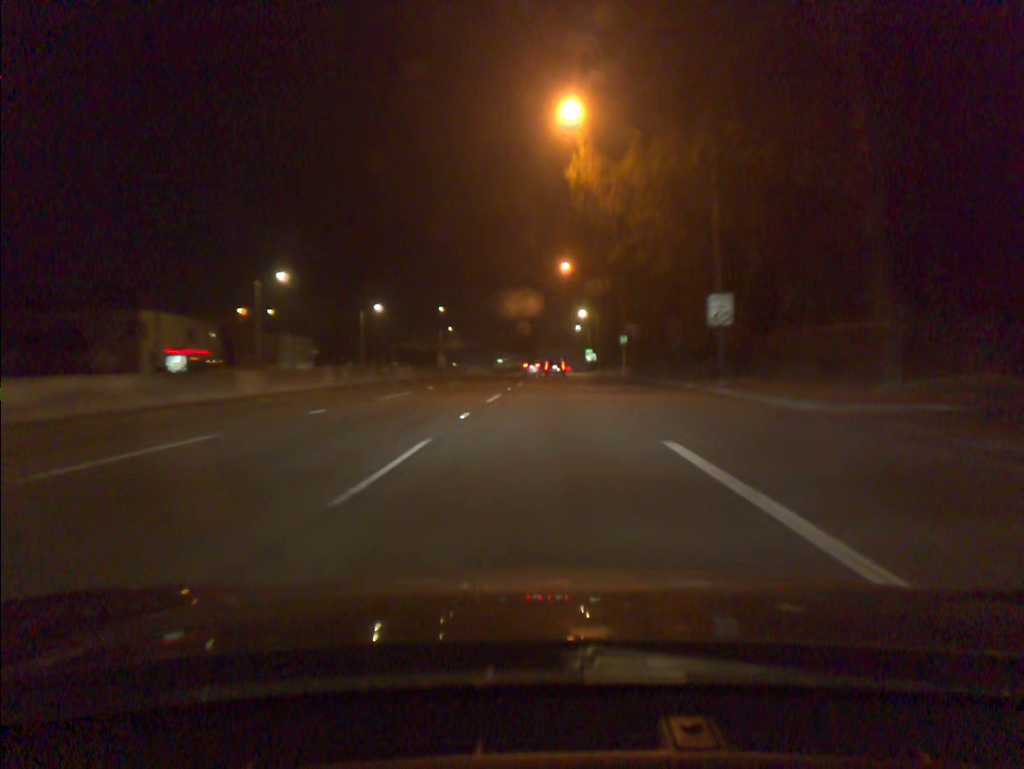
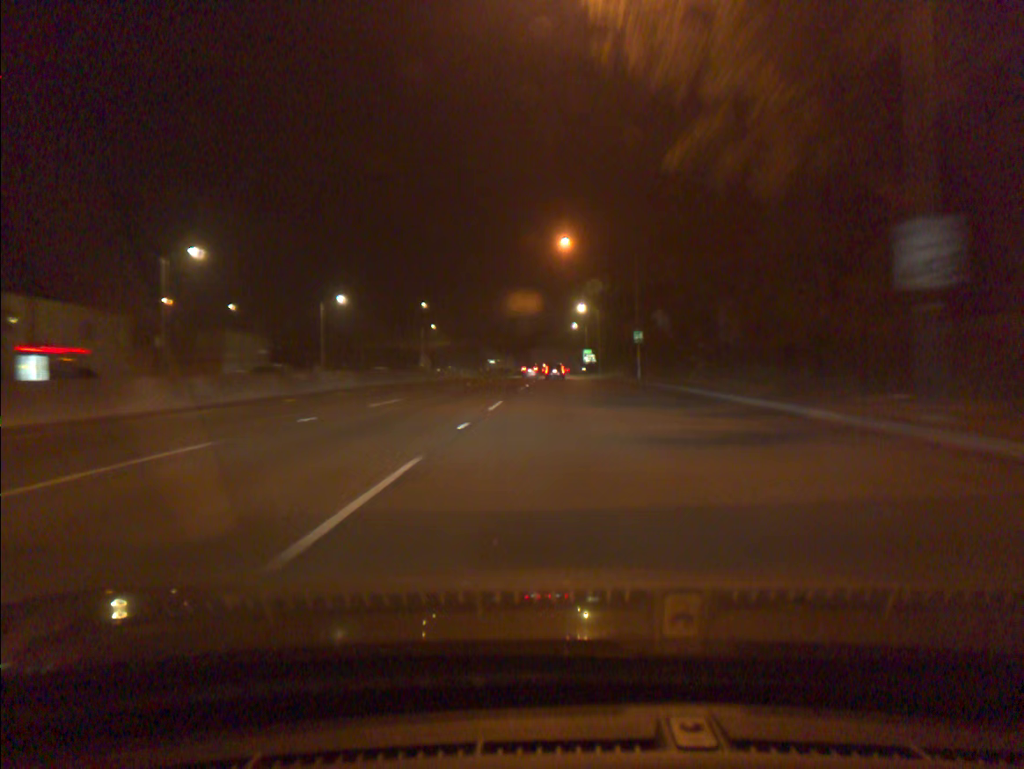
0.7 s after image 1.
(0.0, +16.0) m; 0°
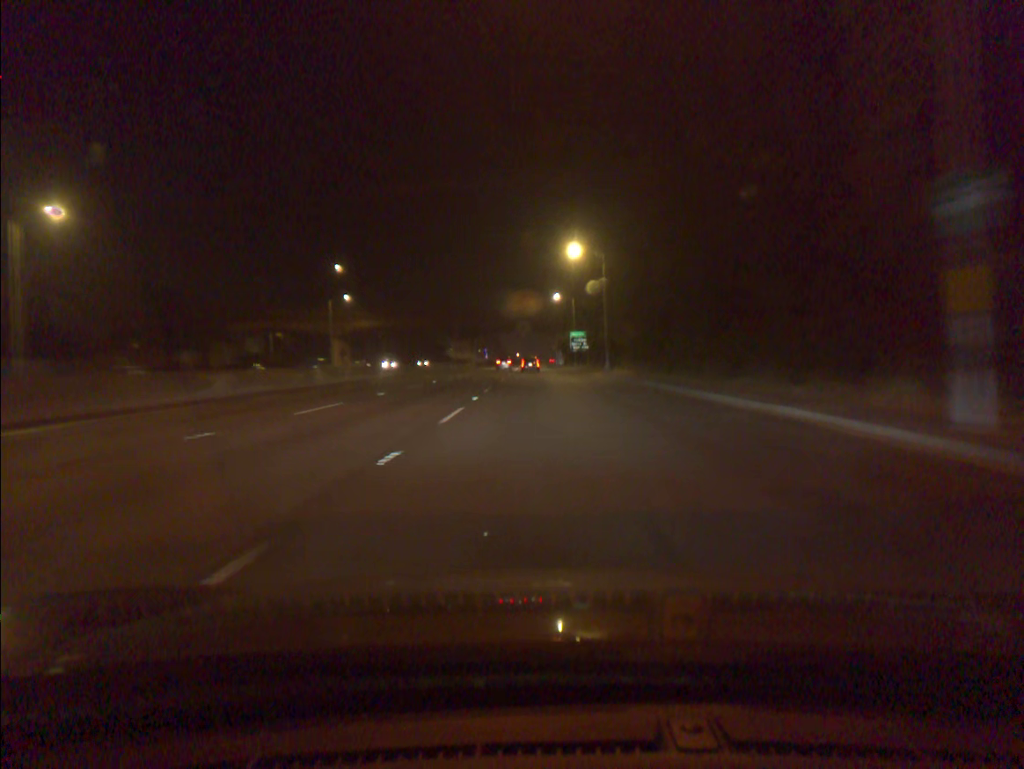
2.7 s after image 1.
(+1.1, +47.6) m; +2°
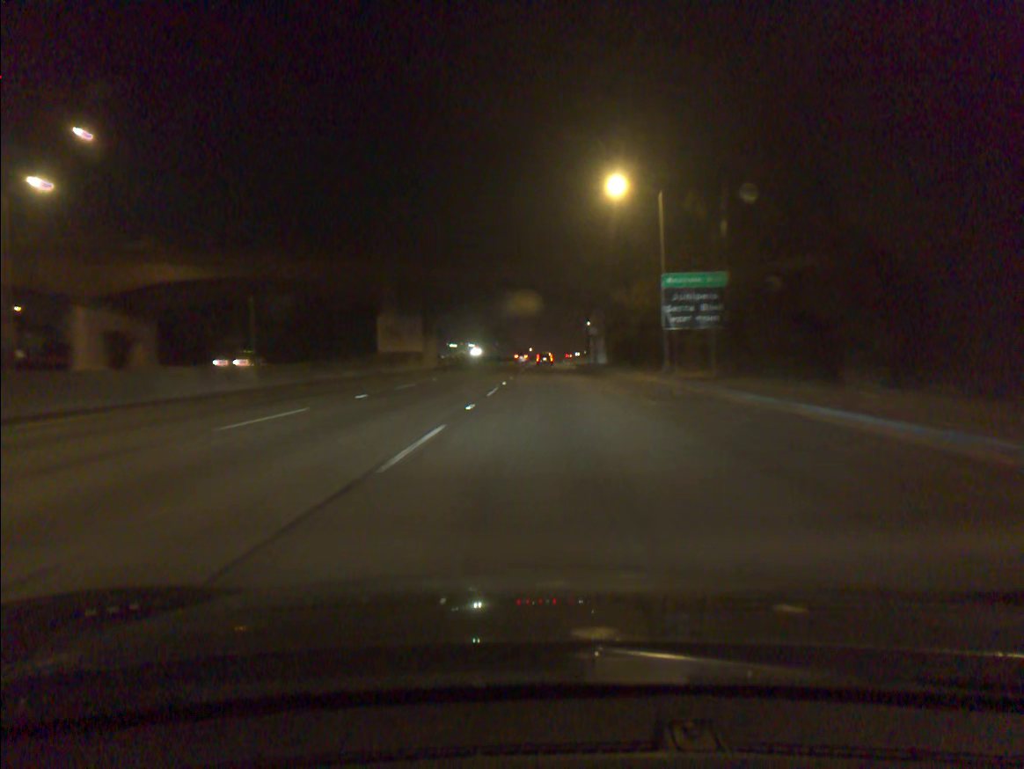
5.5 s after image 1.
(-0.9, +64.8) m; -1°
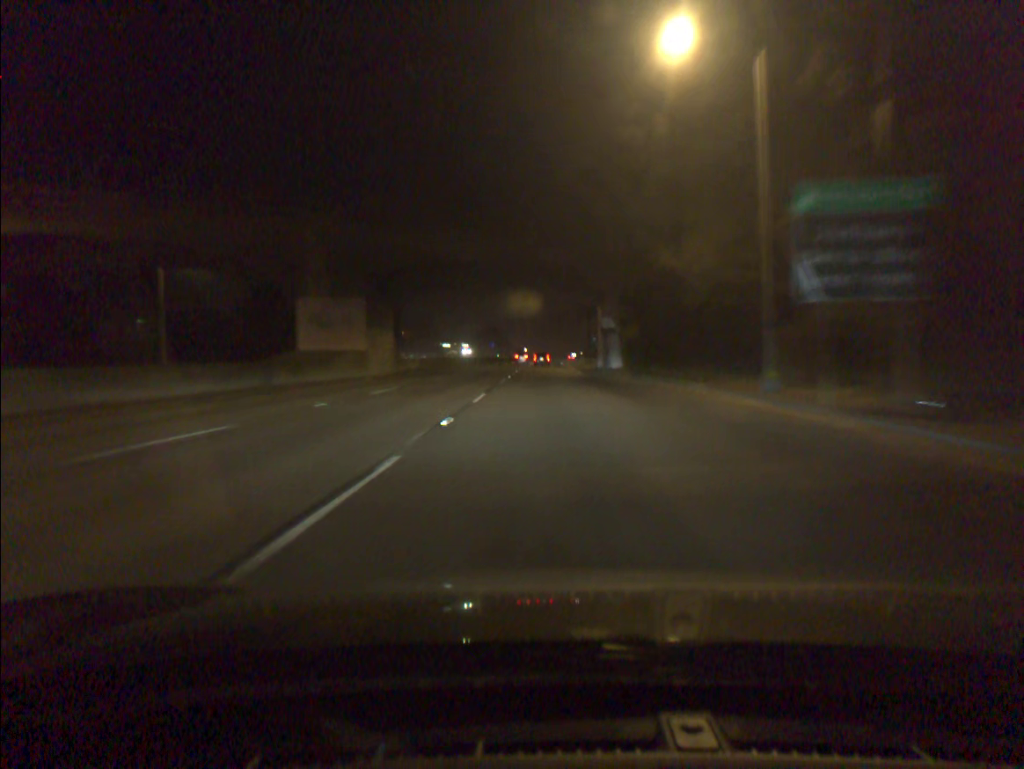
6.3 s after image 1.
(+0.1, +18.3) m; 0°
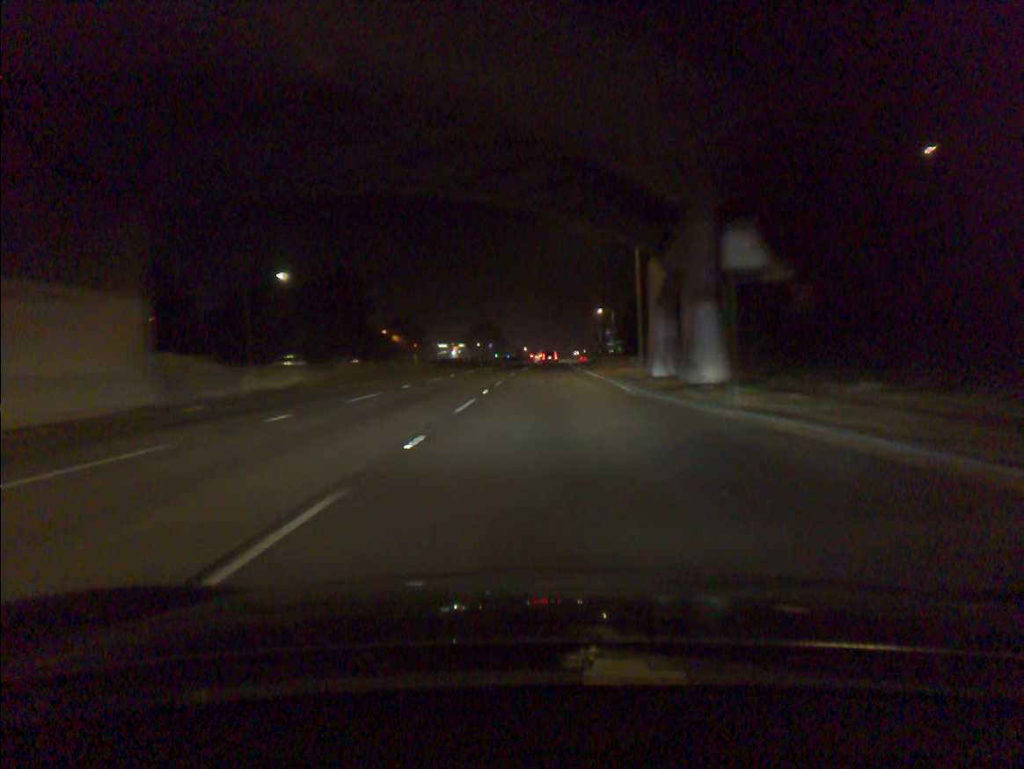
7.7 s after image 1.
(+0.1, +32.0) m; 0°
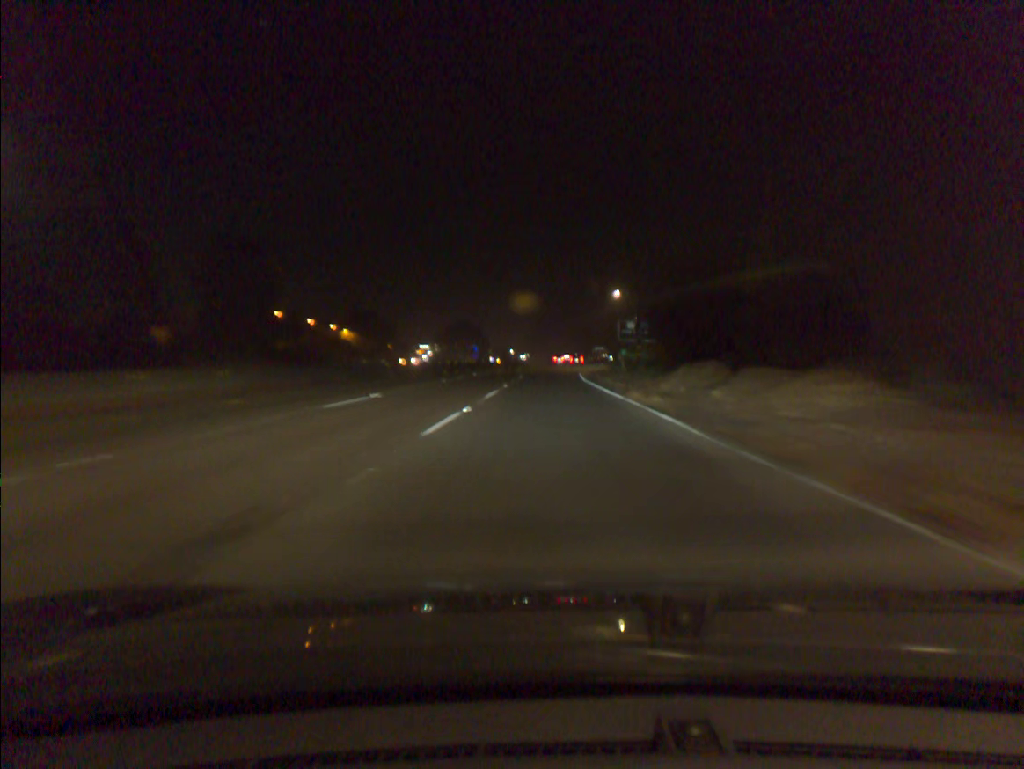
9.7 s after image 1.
(+0.1, +45.8) m; +1°
